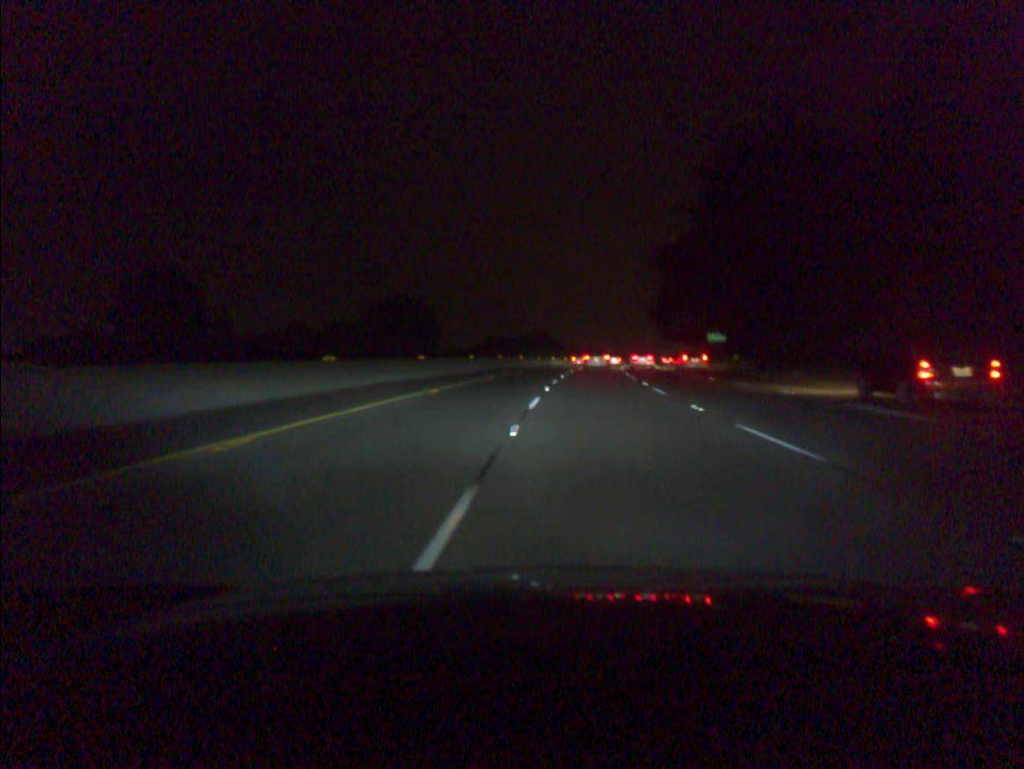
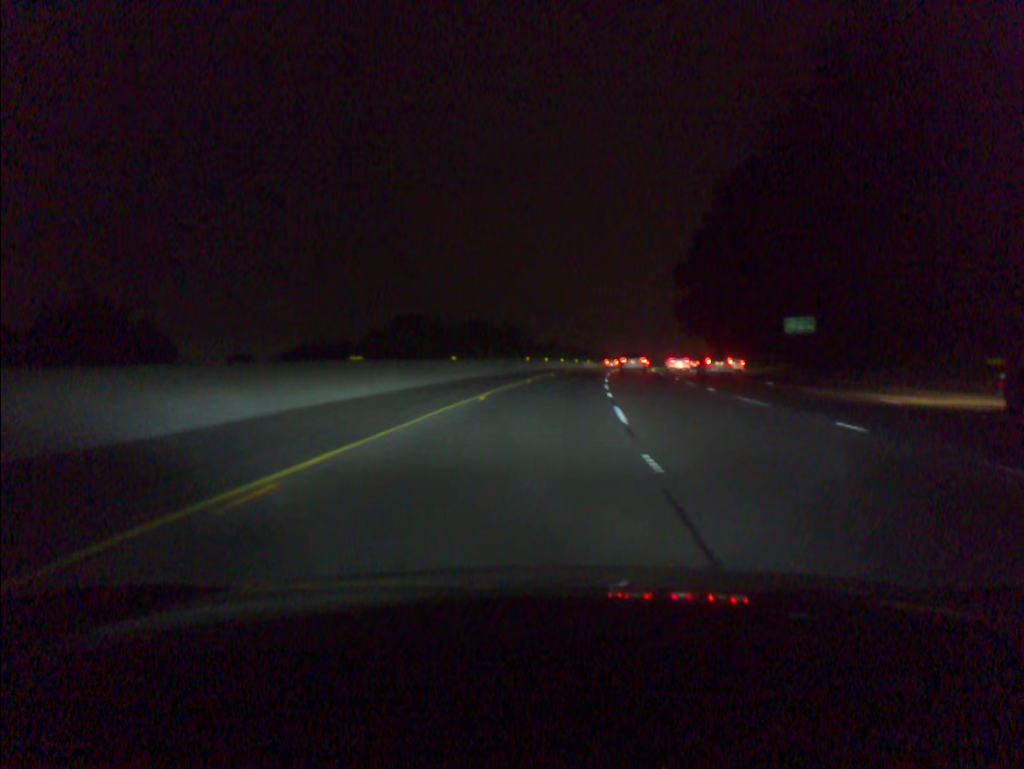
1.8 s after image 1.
(+0.8, +47.2) m; +2°
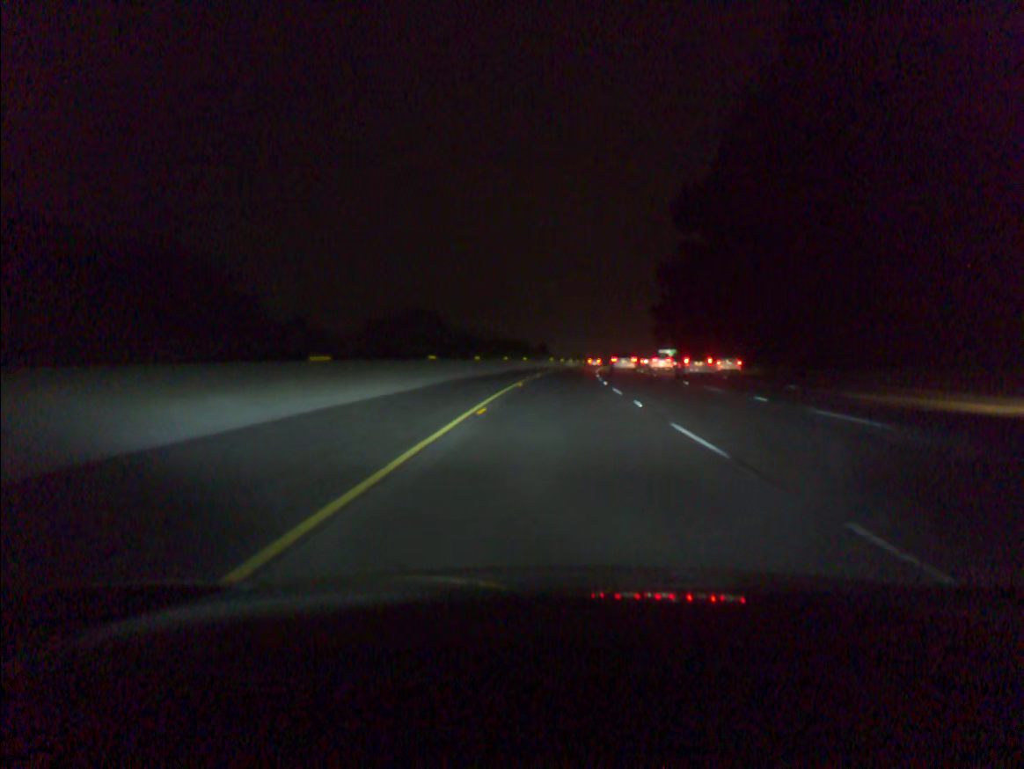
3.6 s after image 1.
(+2.1, +48.5) m; +5°
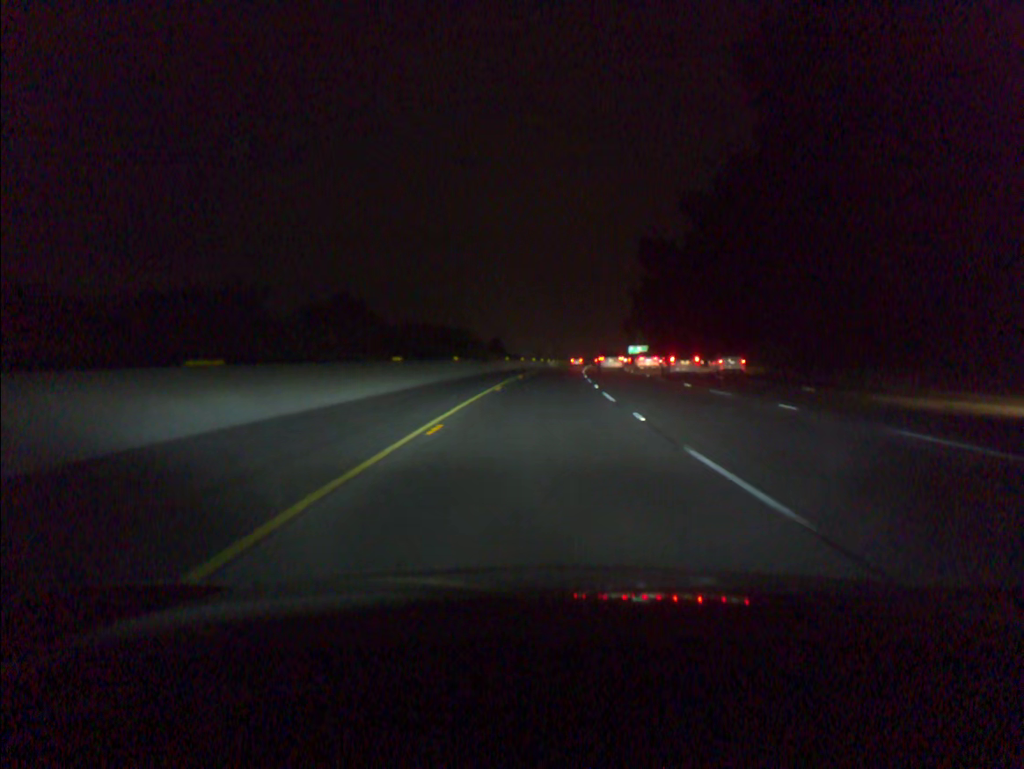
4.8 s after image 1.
(+1.0, +33.1) m; +3°
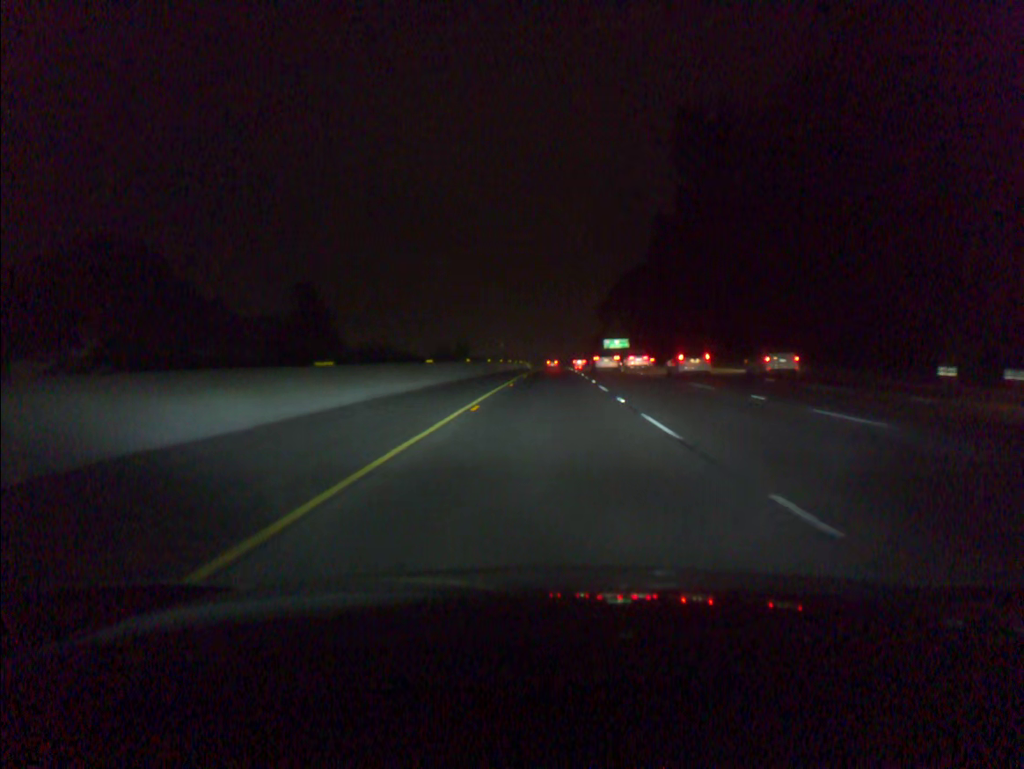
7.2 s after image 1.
(+2.0, +67.6) m; +3°
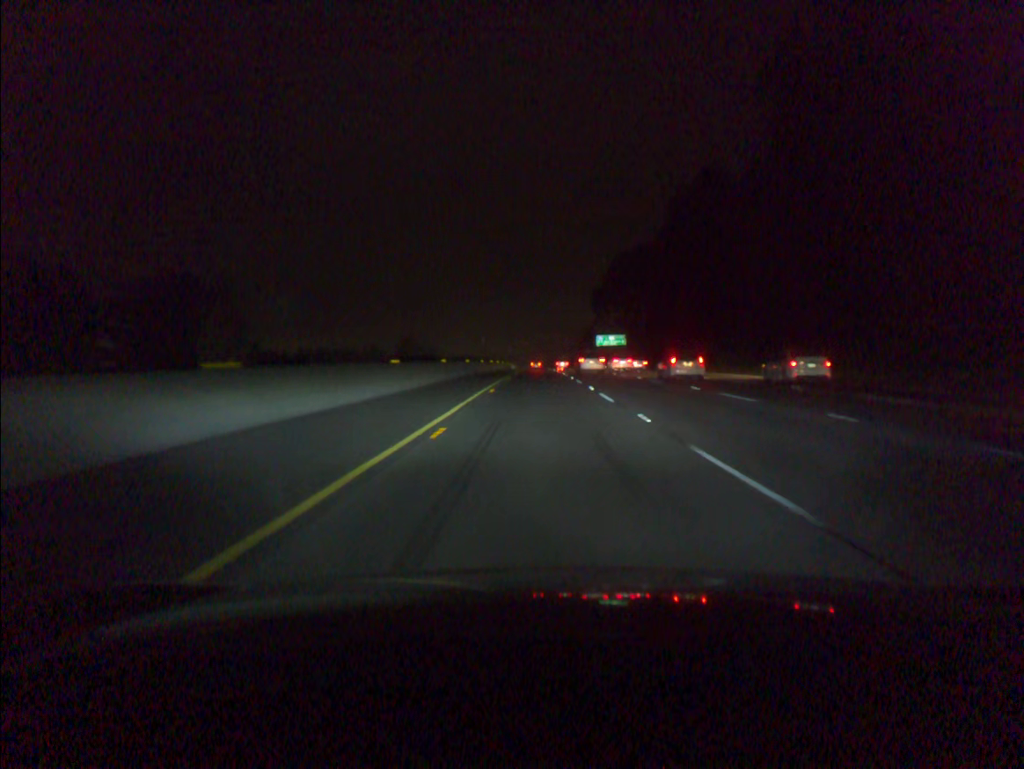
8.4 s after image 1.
(+0.5, +34.6) m; +1°
